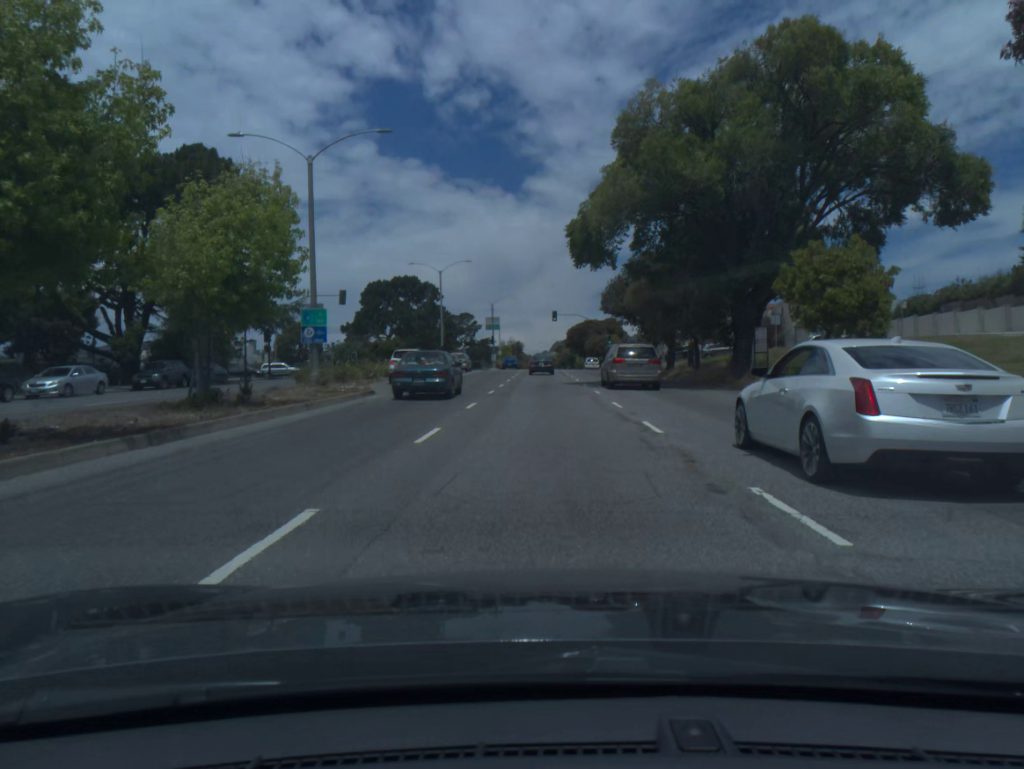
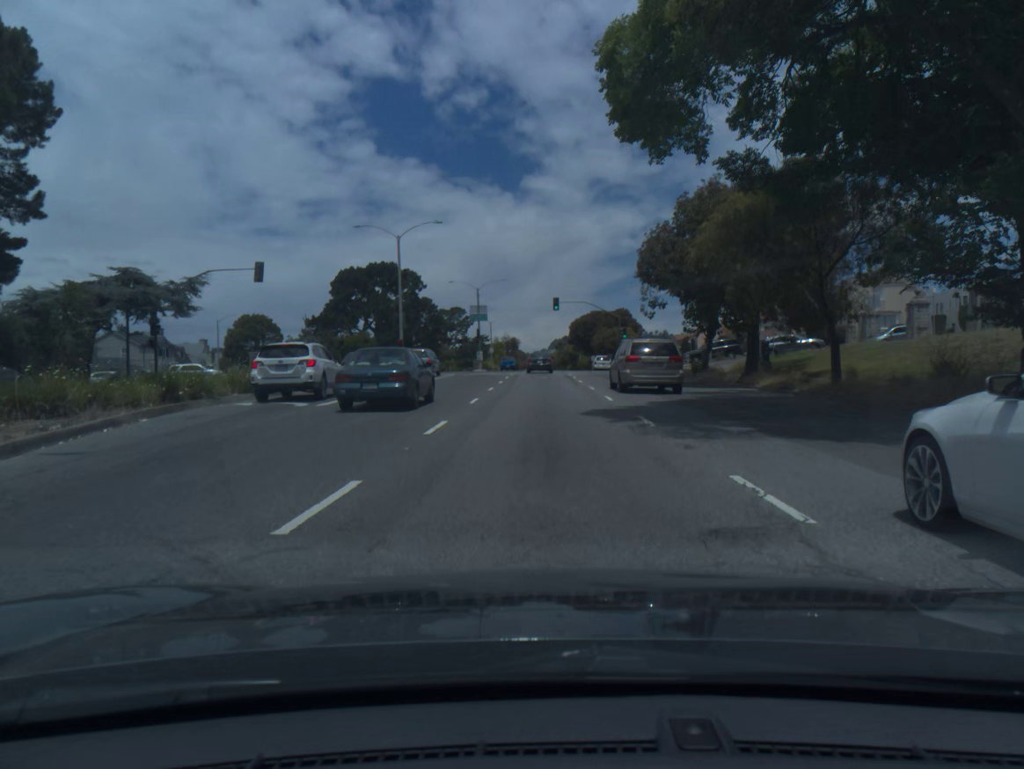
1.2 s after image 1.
(0.0, +20.2) m; 0°
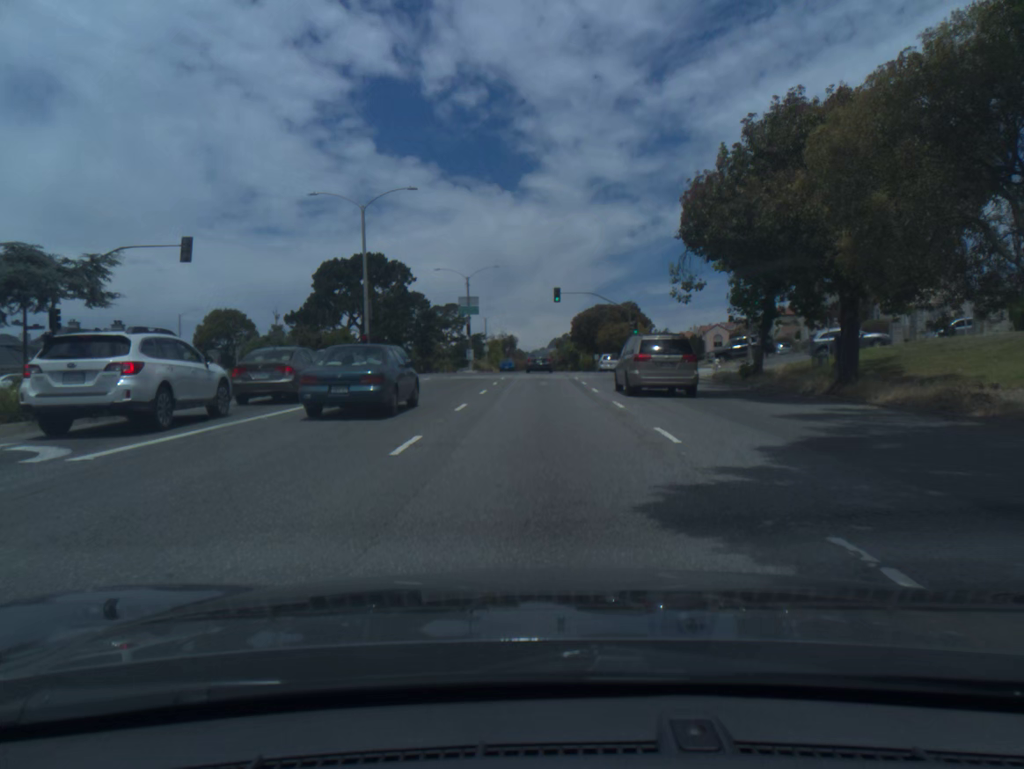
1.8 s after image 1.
(0.0, +10.1) m; 0°
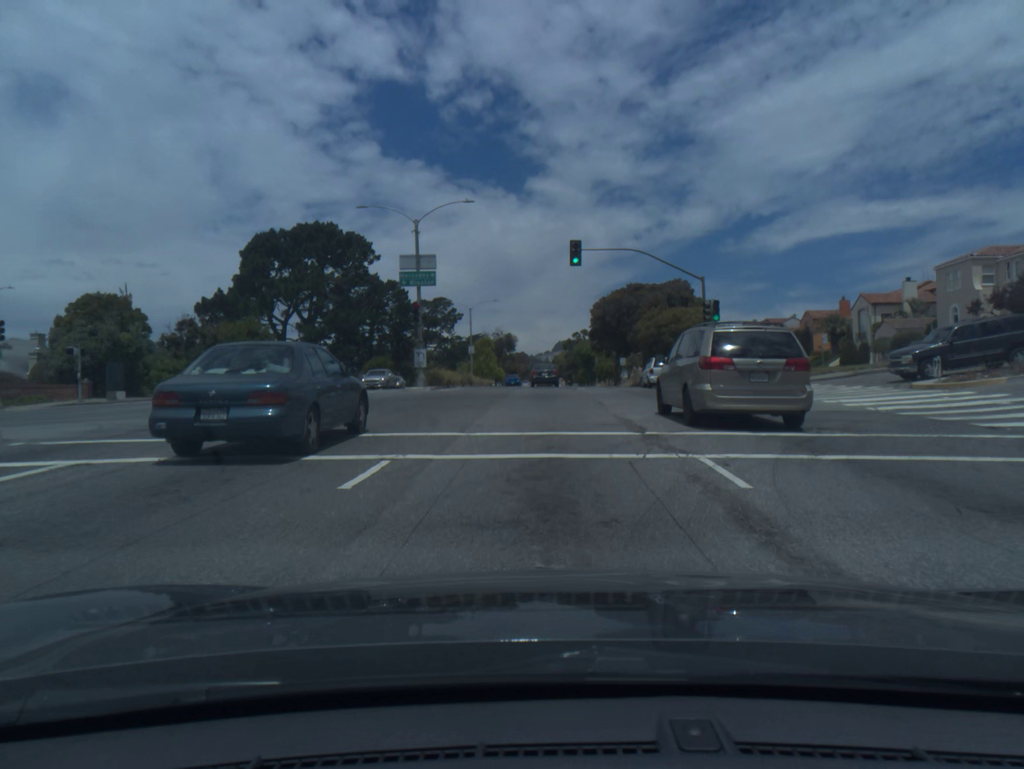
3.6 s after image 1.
(0.0, +30.3) m; 0°
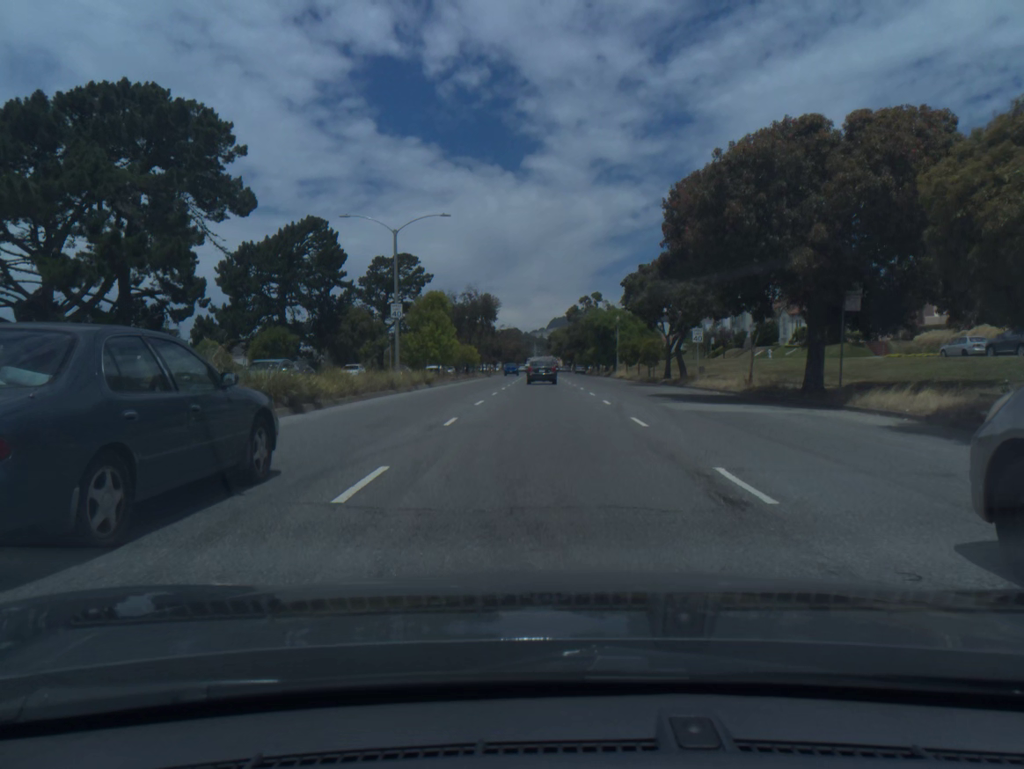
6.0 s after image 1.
(+0.1, +40.7) m; 0°
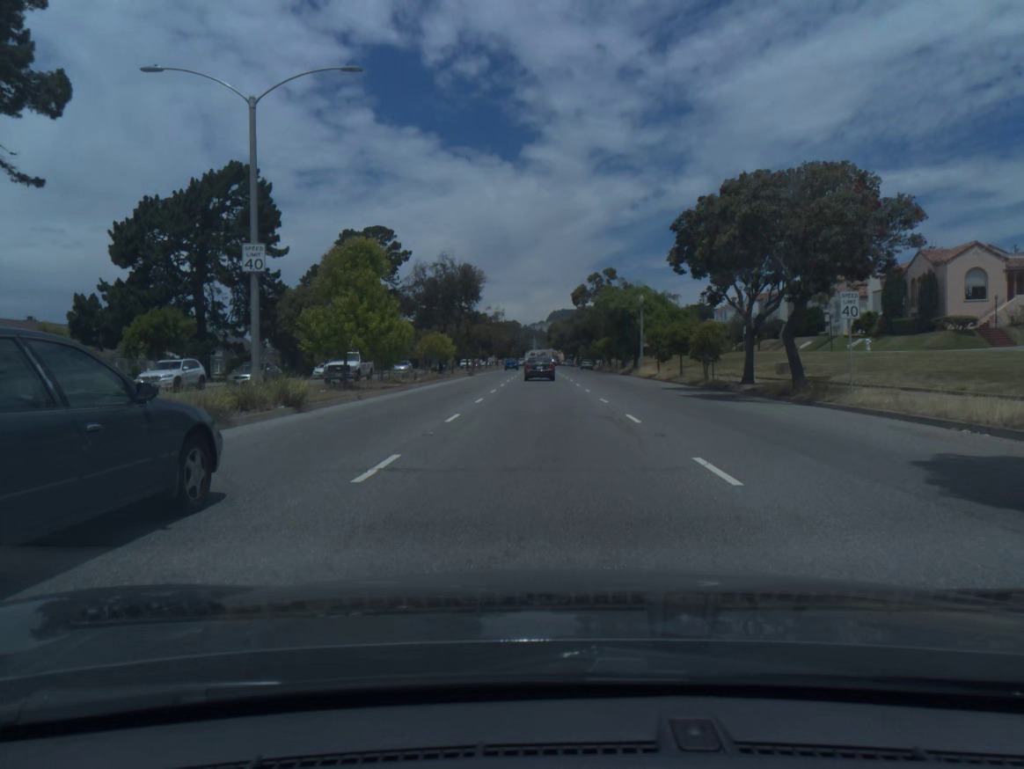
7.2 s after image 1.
(+0.1, +20.6) m; 0°
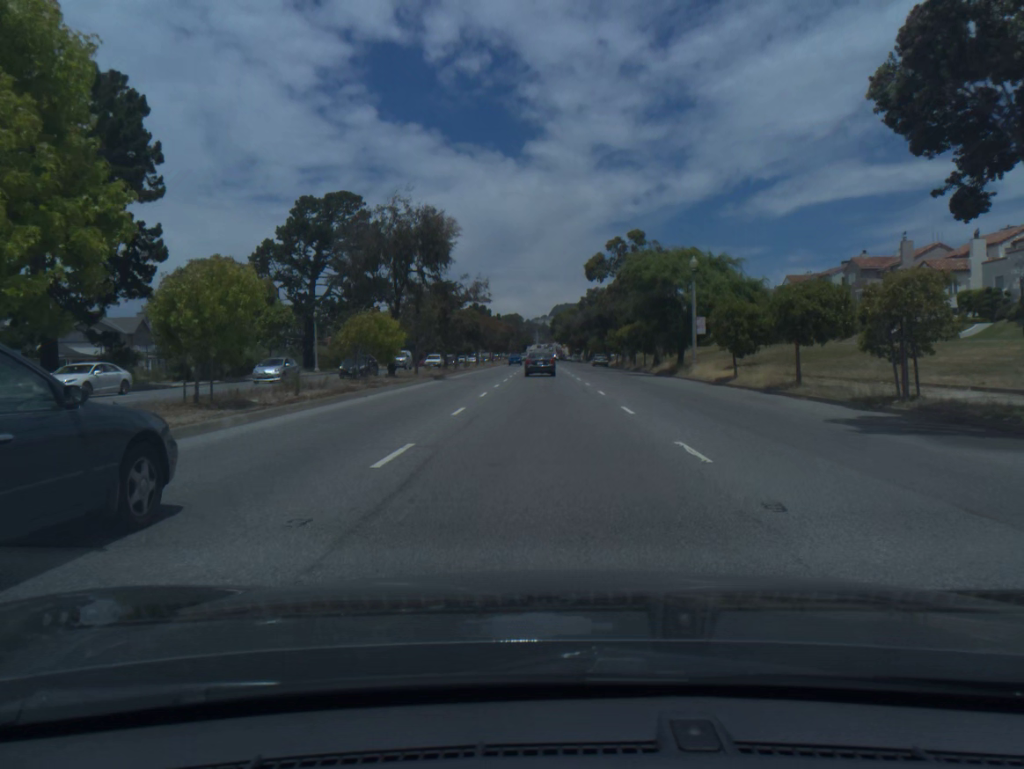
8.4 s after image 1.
(0.0, +20.9) m; 0°
